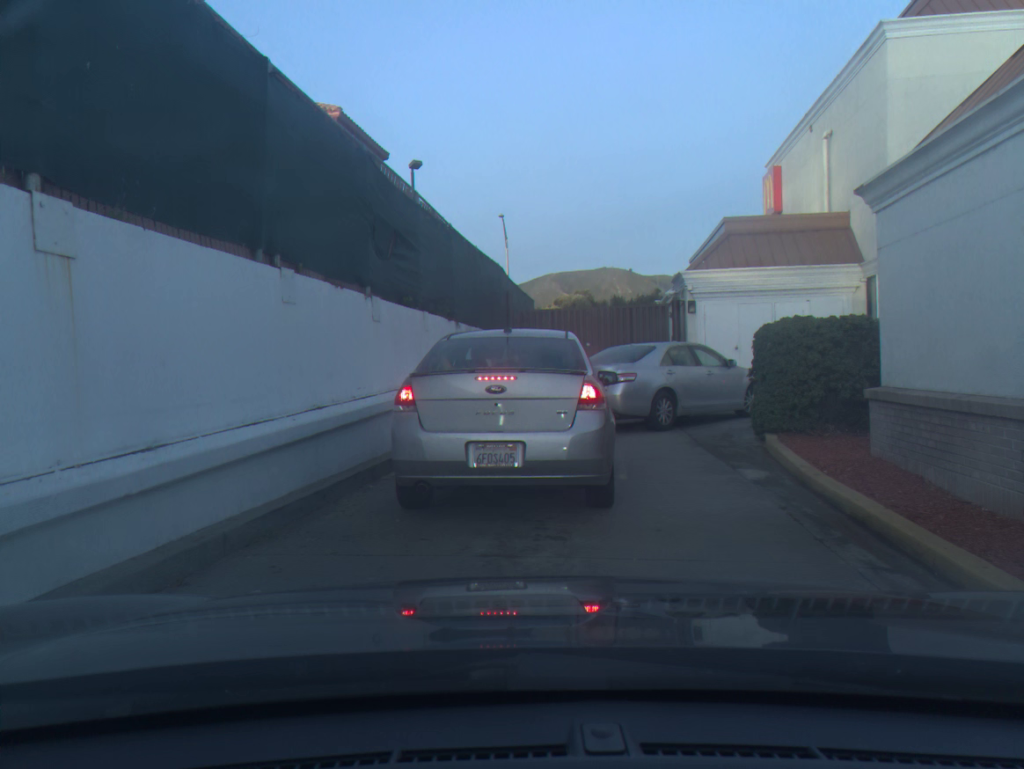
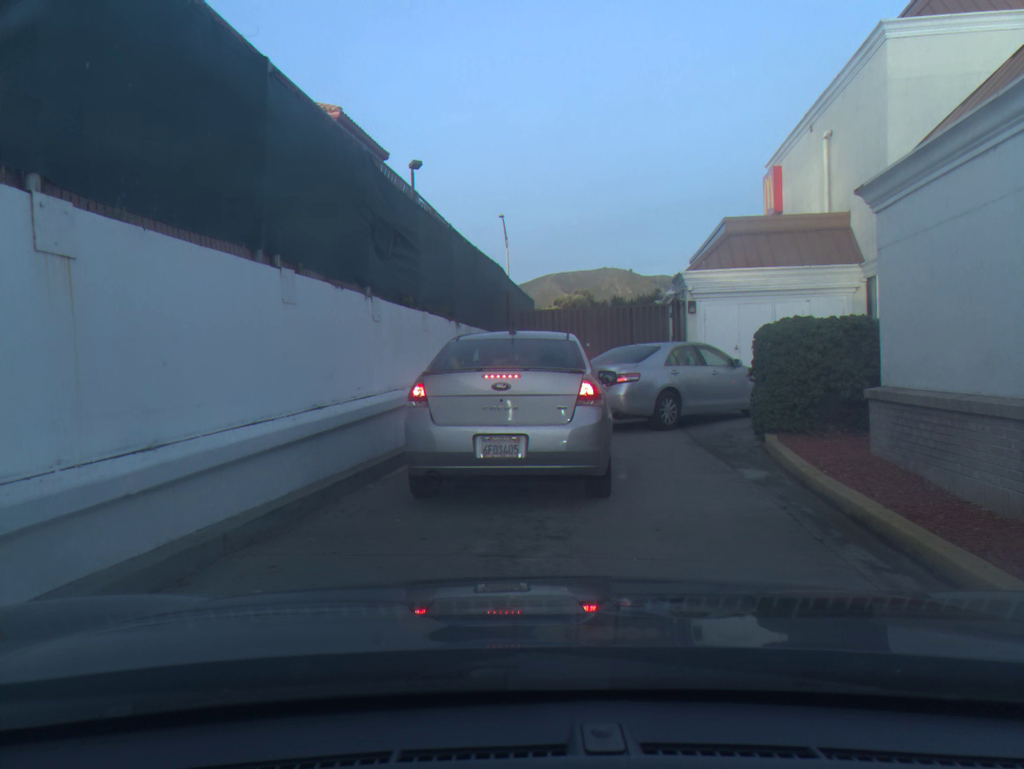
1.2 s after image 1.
(0.0, 0.0) m; 0°
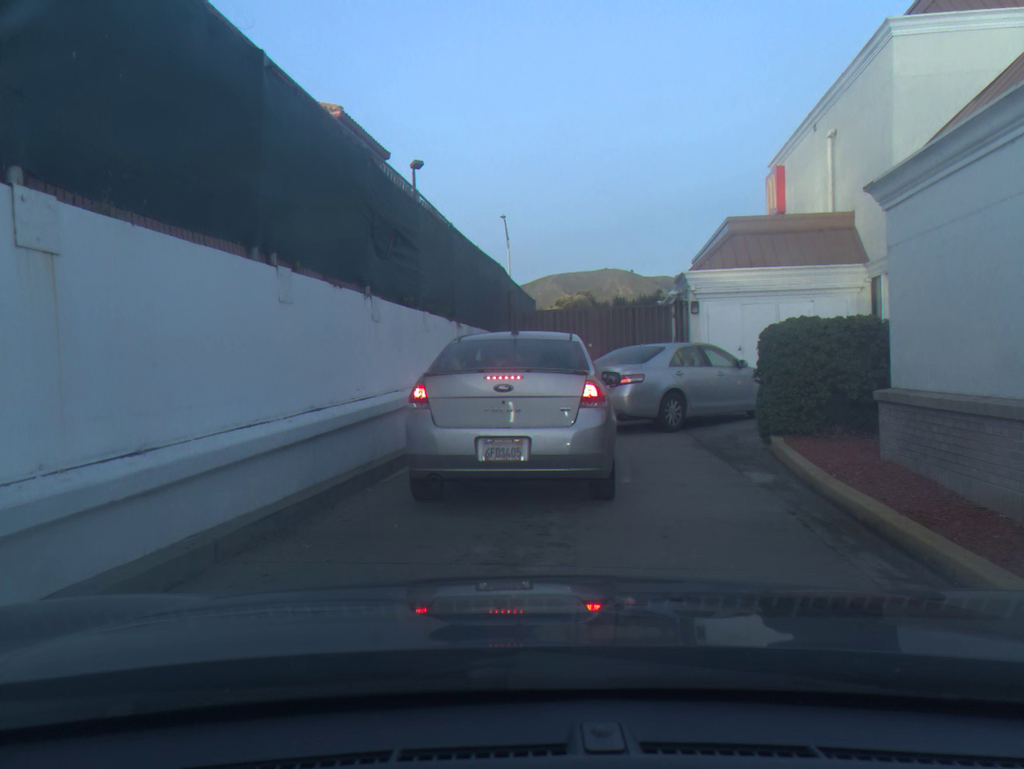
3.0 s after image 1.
(0.0, +0.2) m; 0°
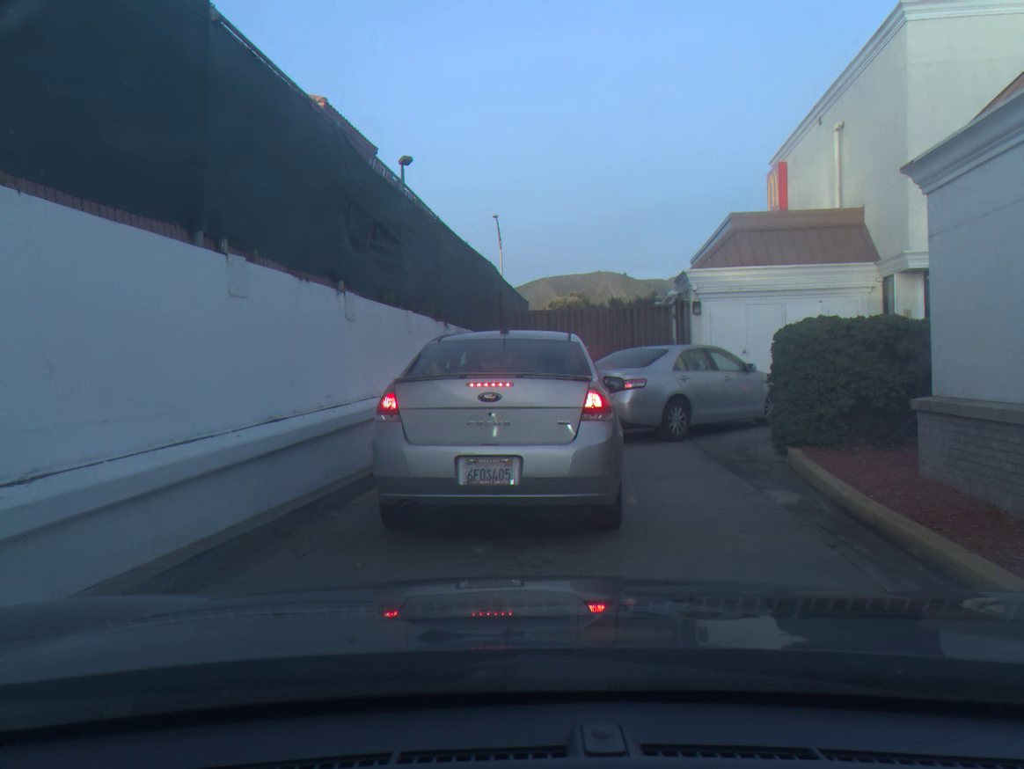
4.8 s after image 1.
(+0.1, +0.9) m; +1°
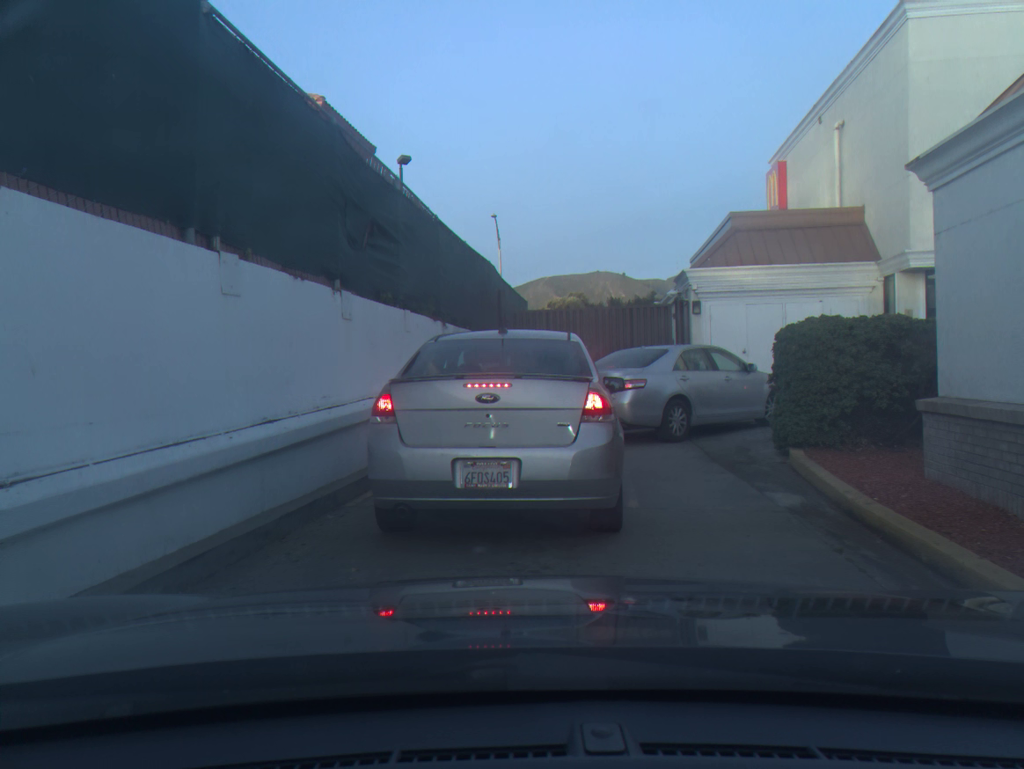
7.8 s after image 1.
(0.0, +0.2) m; 0°
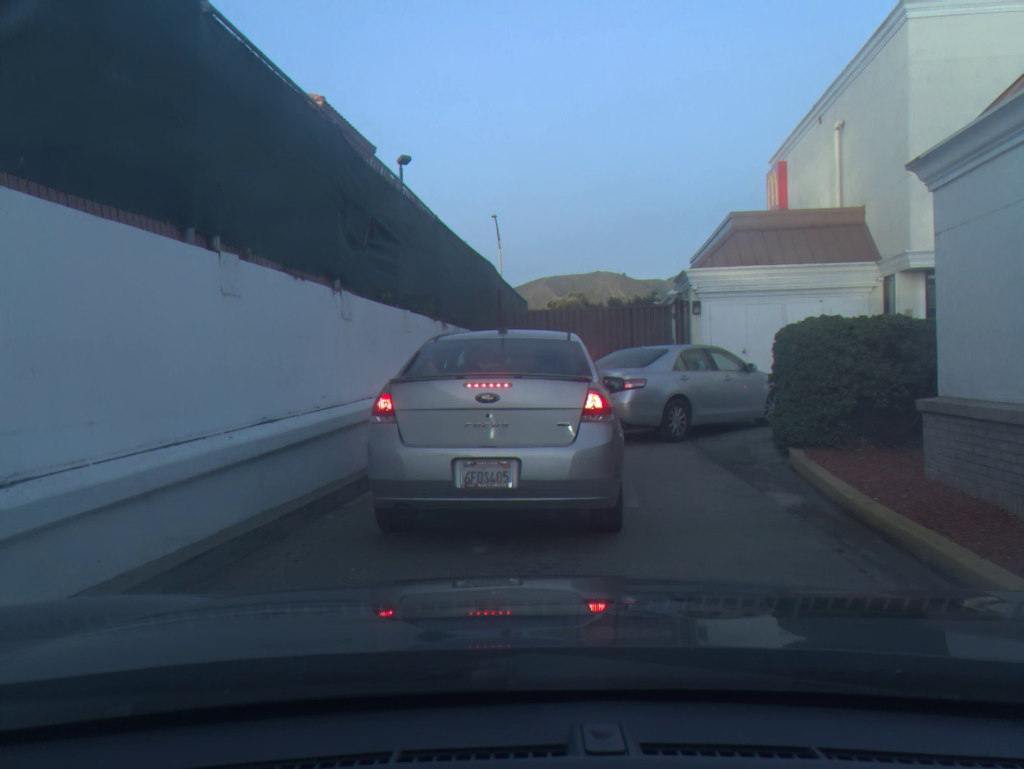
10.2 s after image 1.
(0.0, 0.0) m; 0°
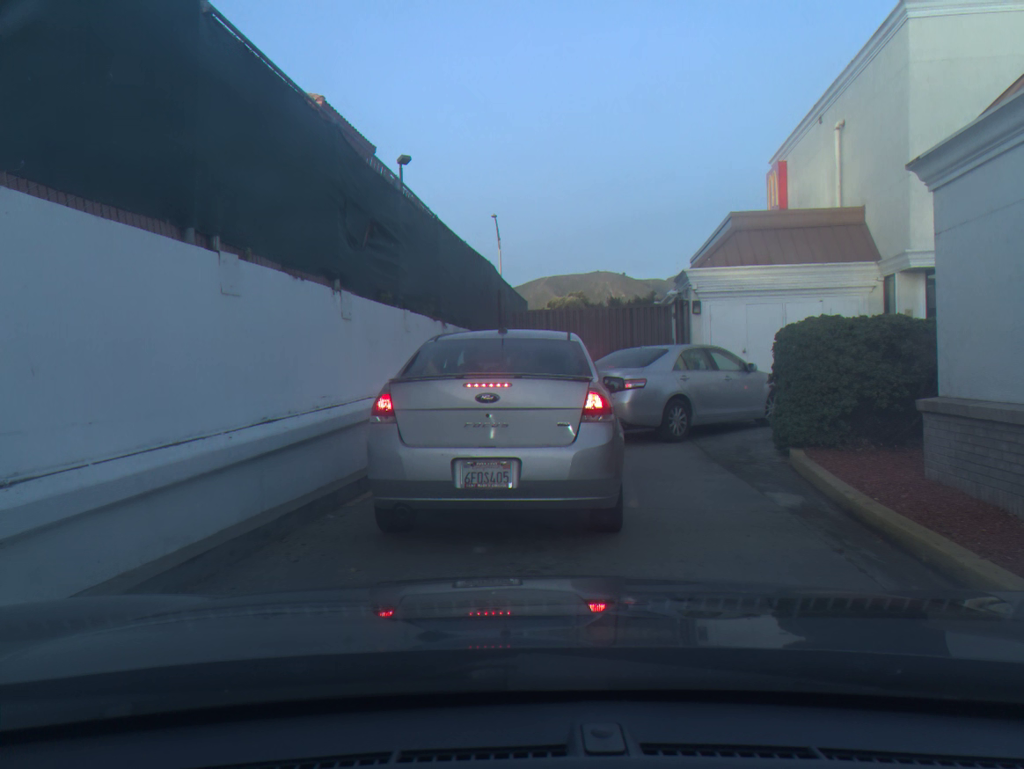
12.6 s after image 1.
(0.0, 0.0) m; 0°
